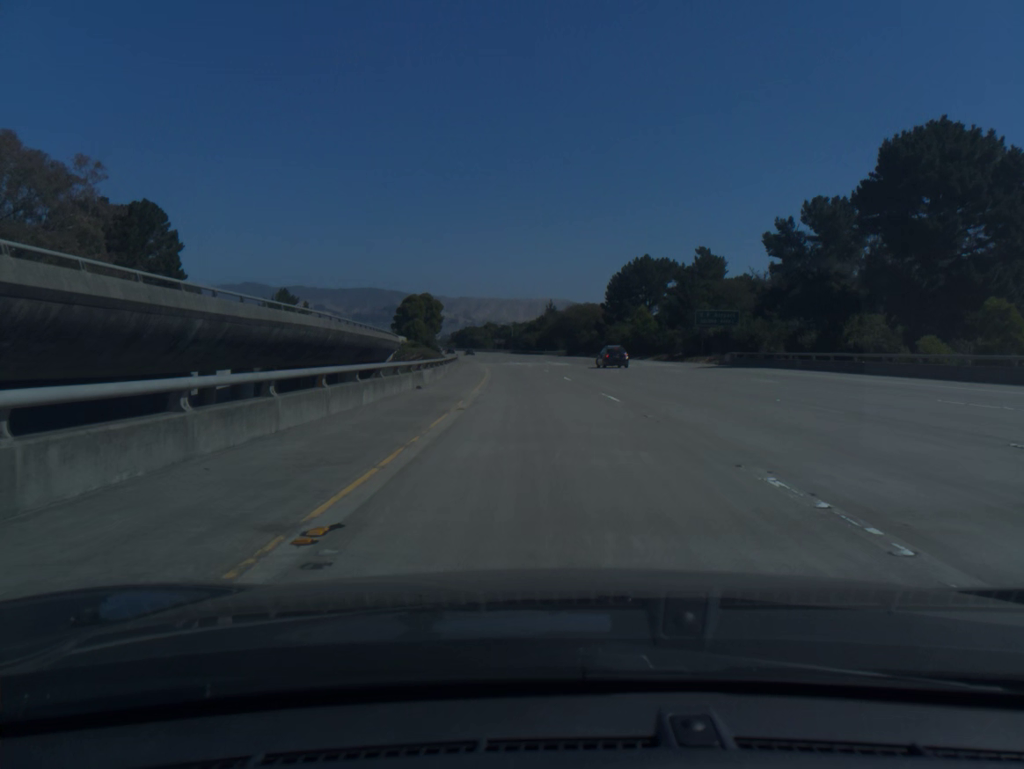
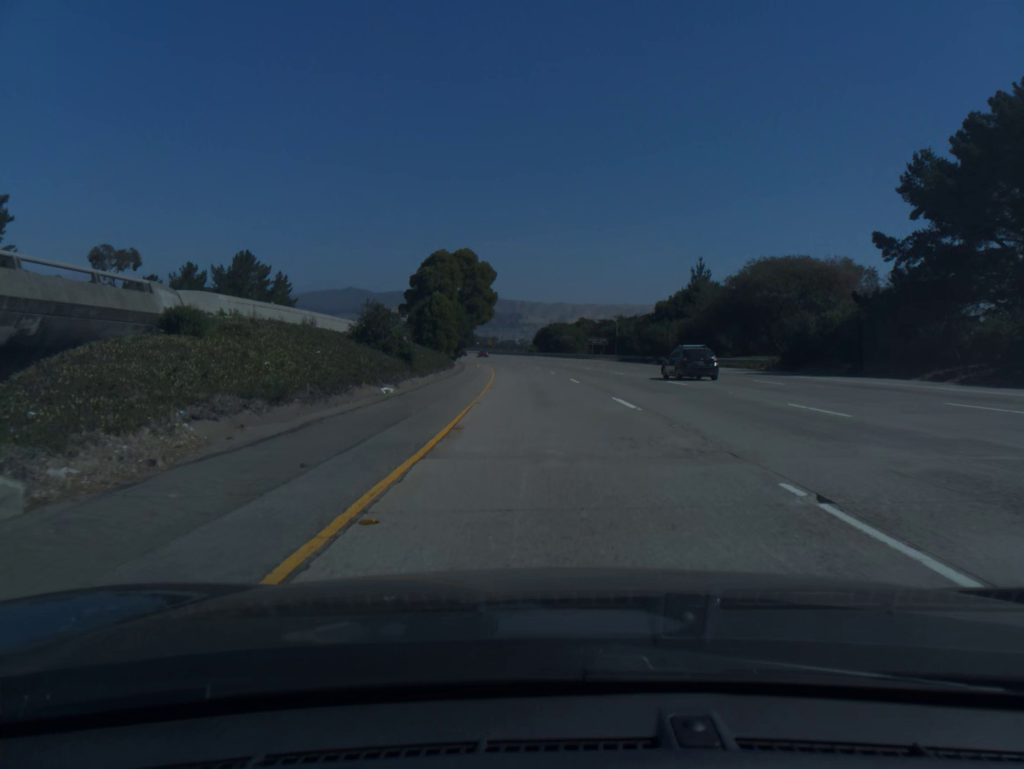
(-5.0, +81.8) m; -7°
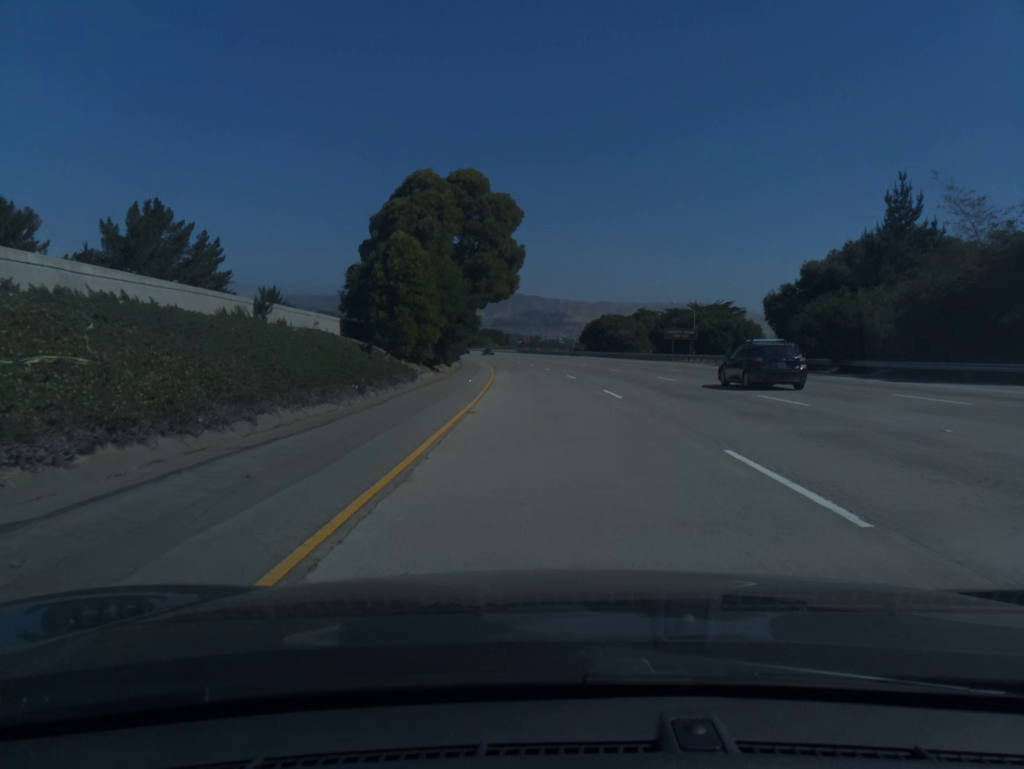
(-1.2, +41.0) m; -3°
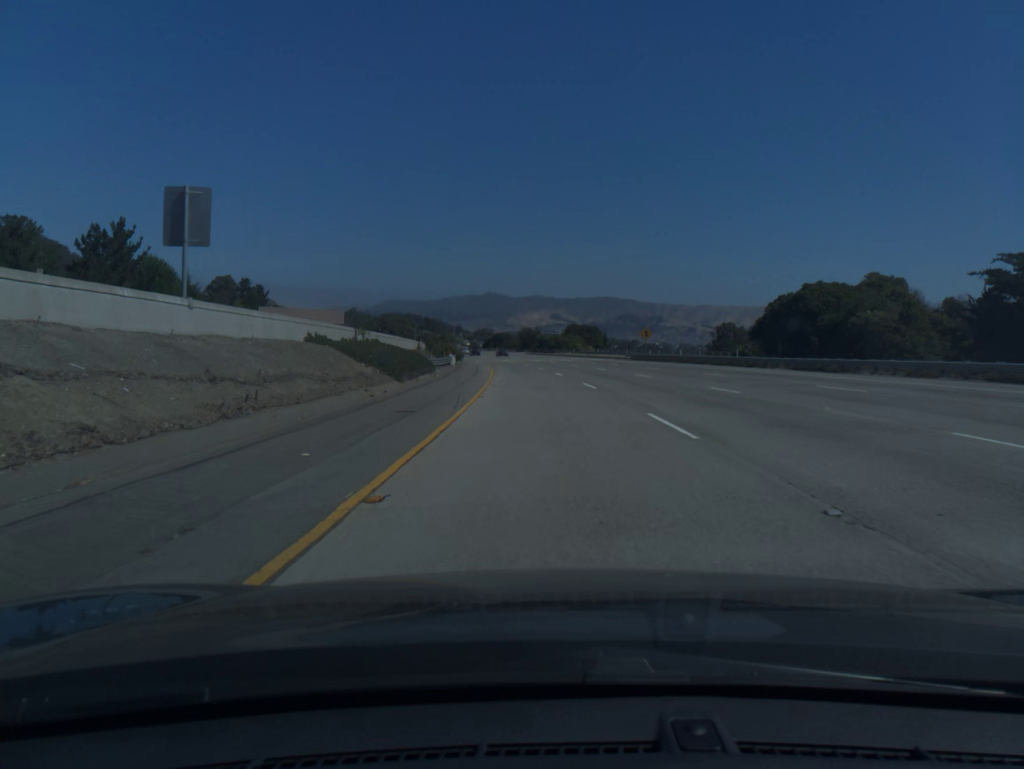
(-4.5, +82.0) m; -7°
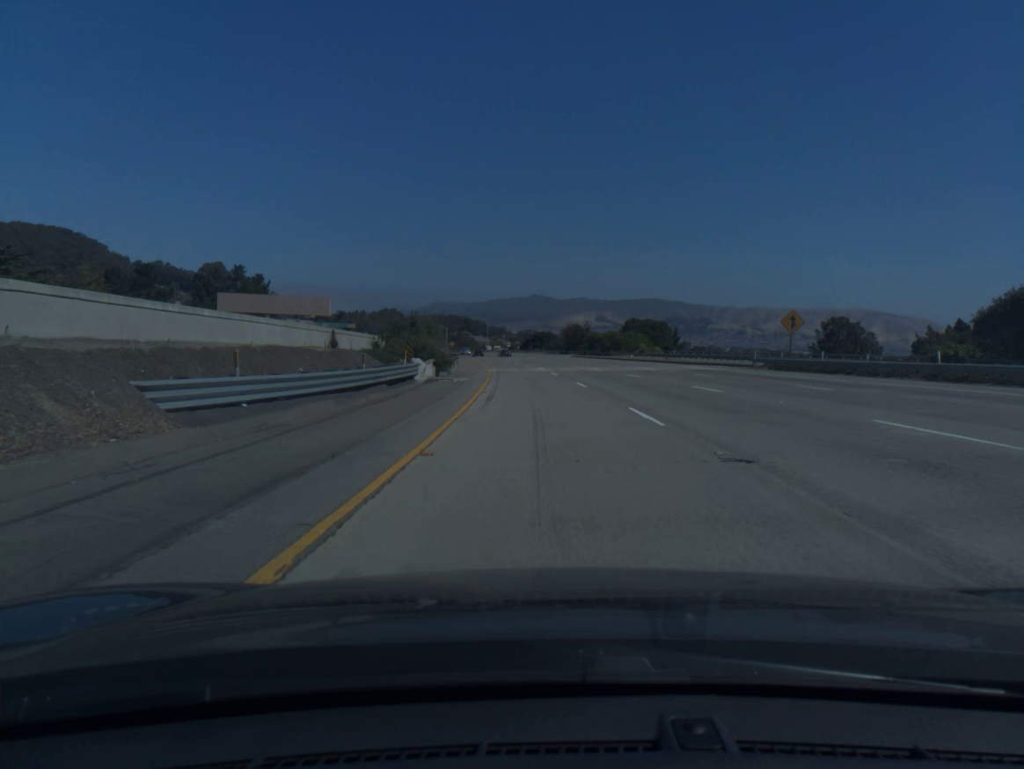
(-1.2, +41.1) m; -3°
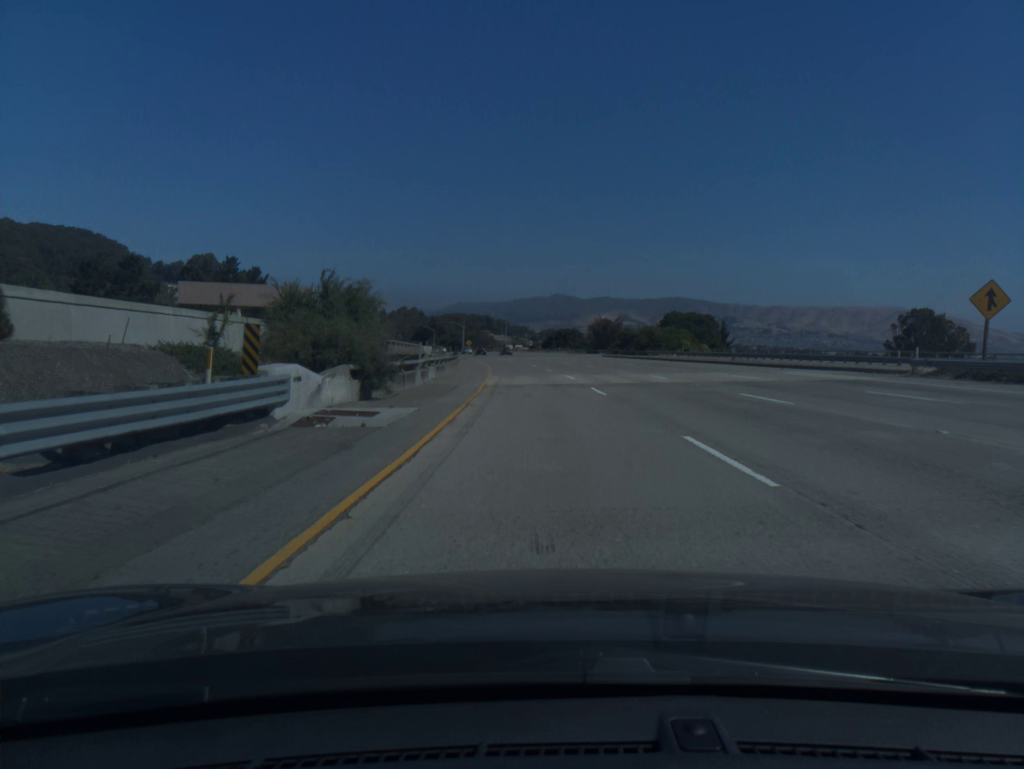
(-0.3, +20.5) m; -2°
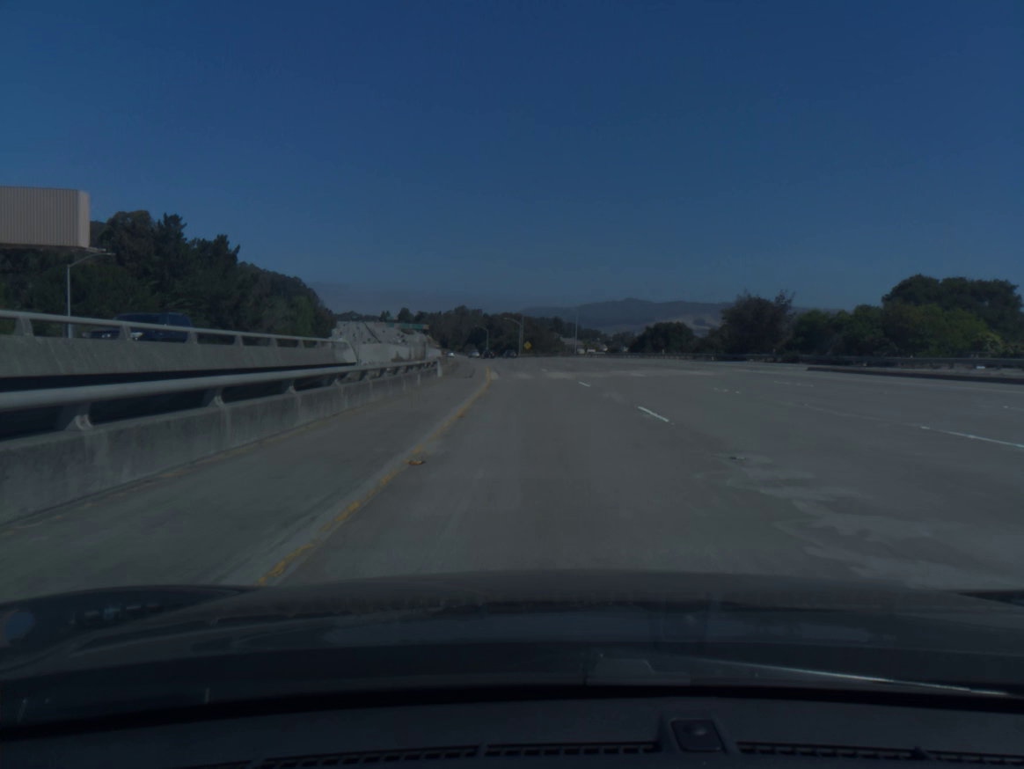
(-2.7, +61.5) m; -5°
